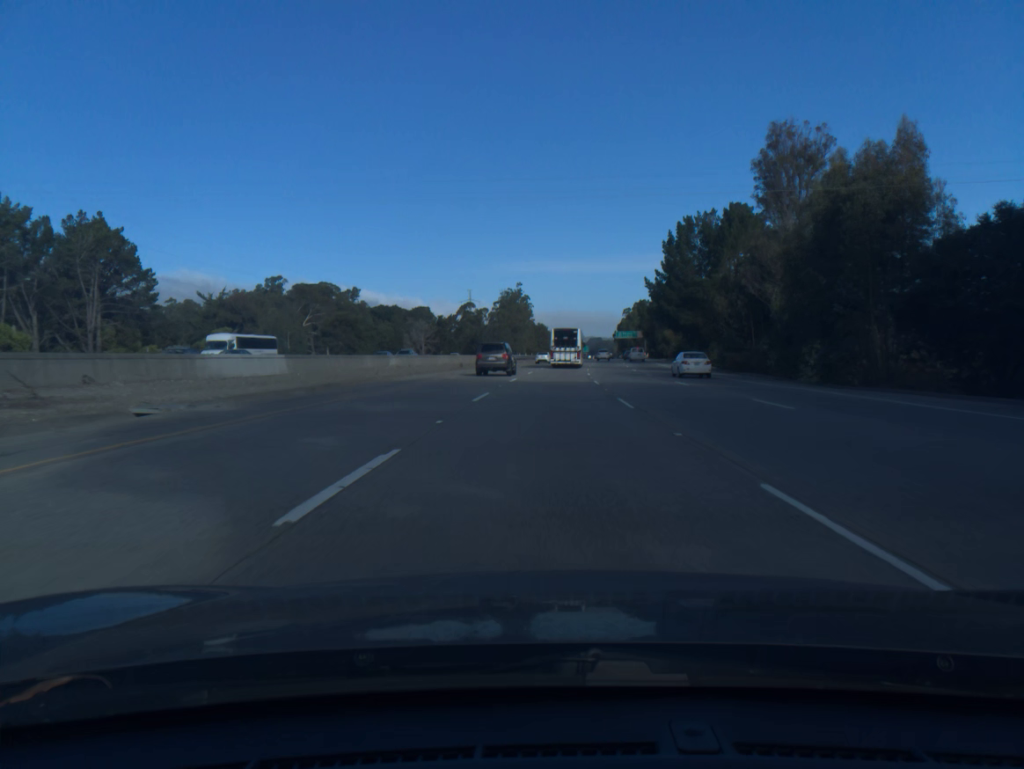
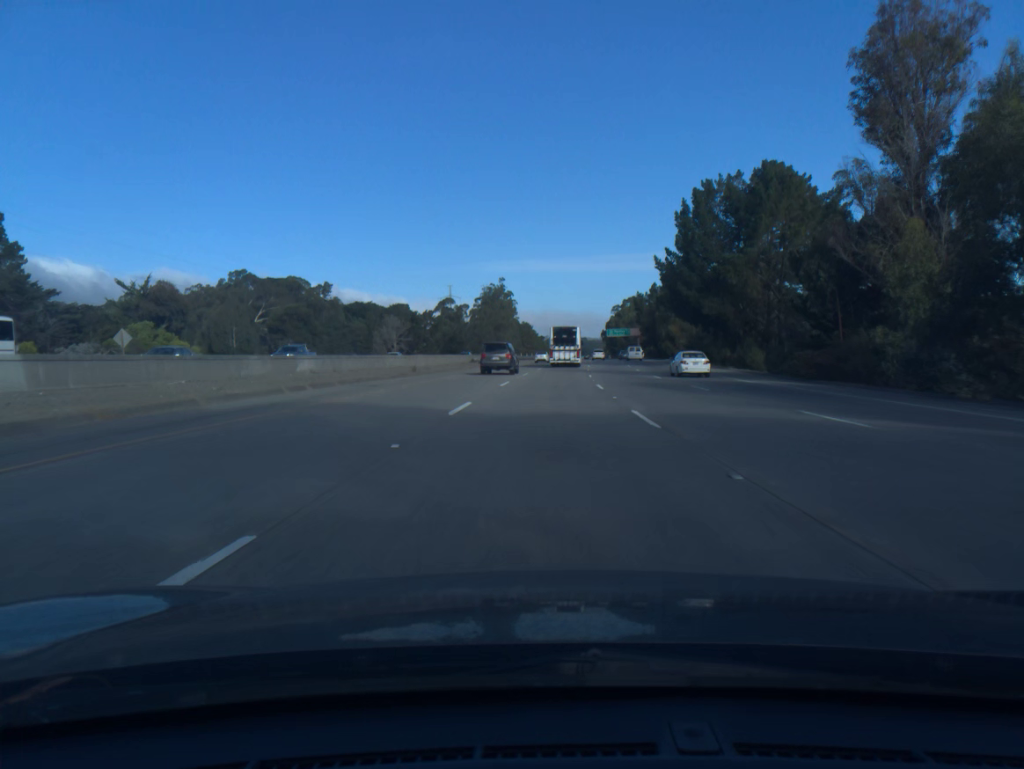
(+0.2, +19.2) m; +1°
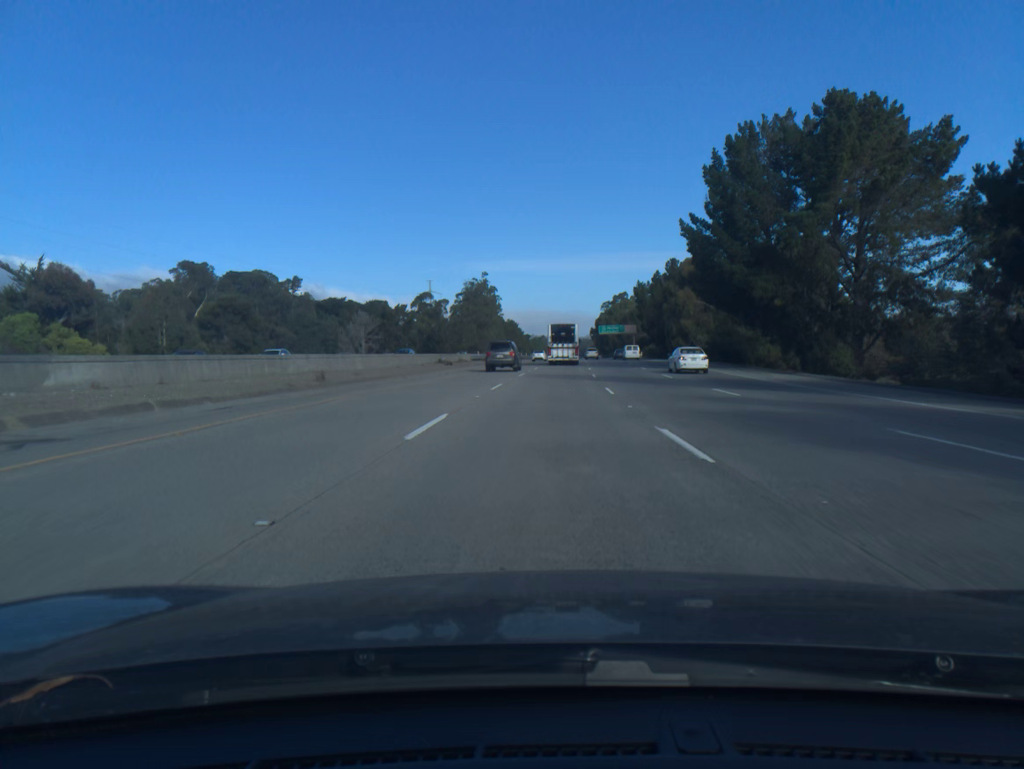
(+0.2, +19.2) m; +1°
